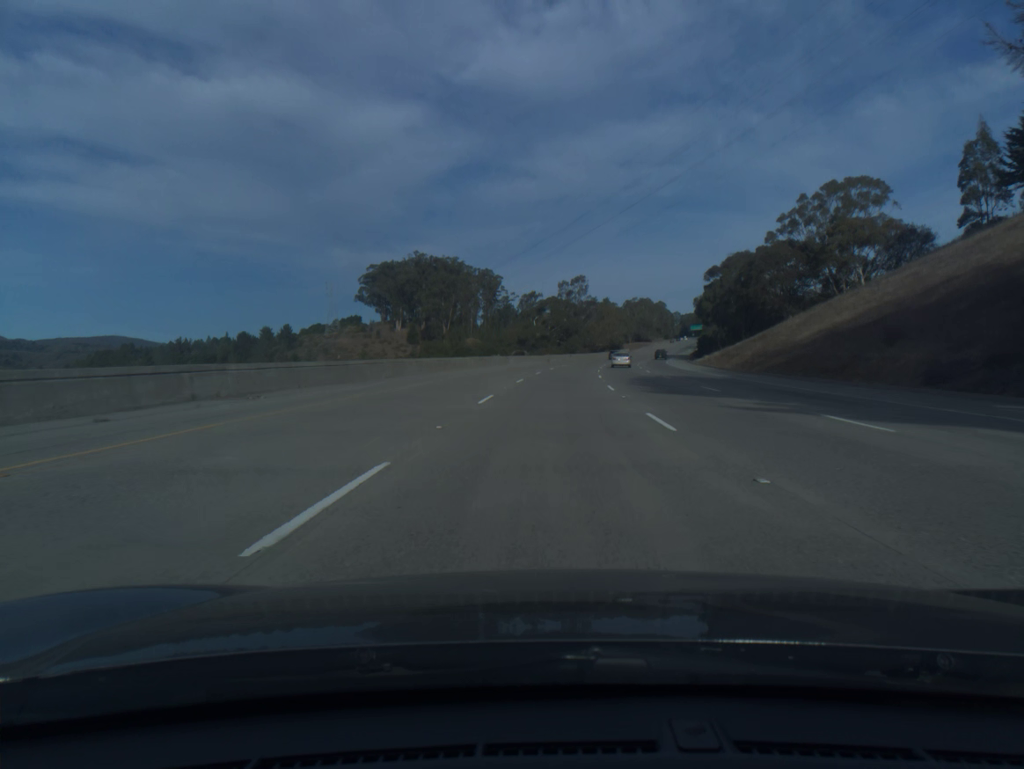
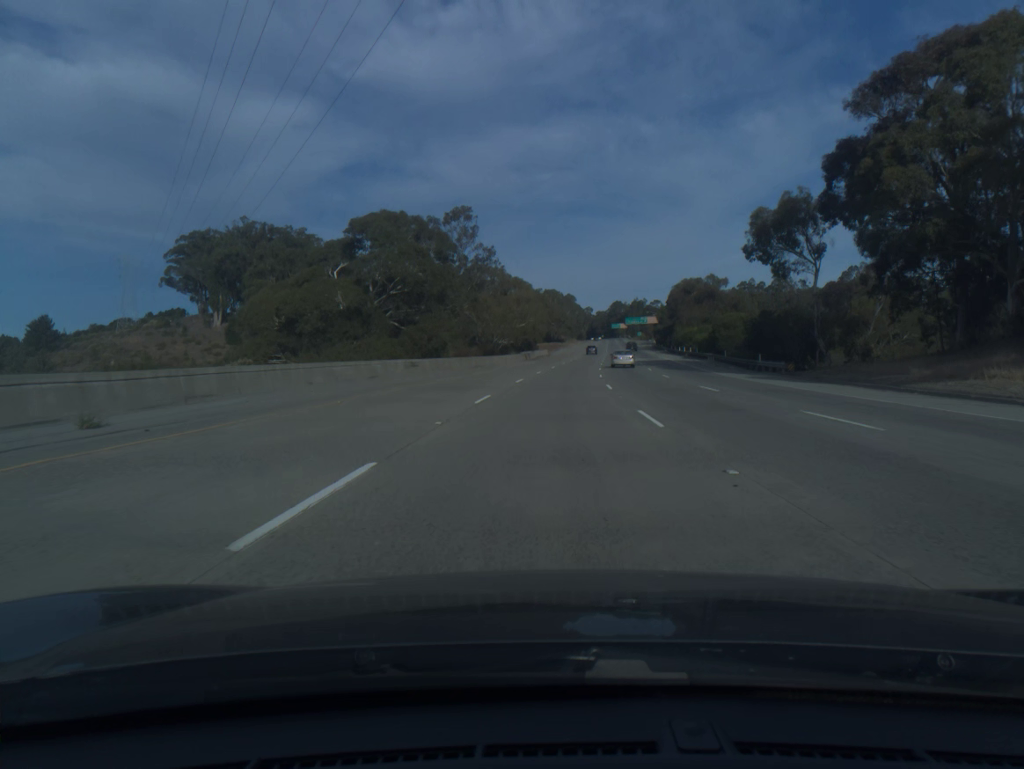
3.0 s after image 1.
(+6.9, +101.8) m; +8°
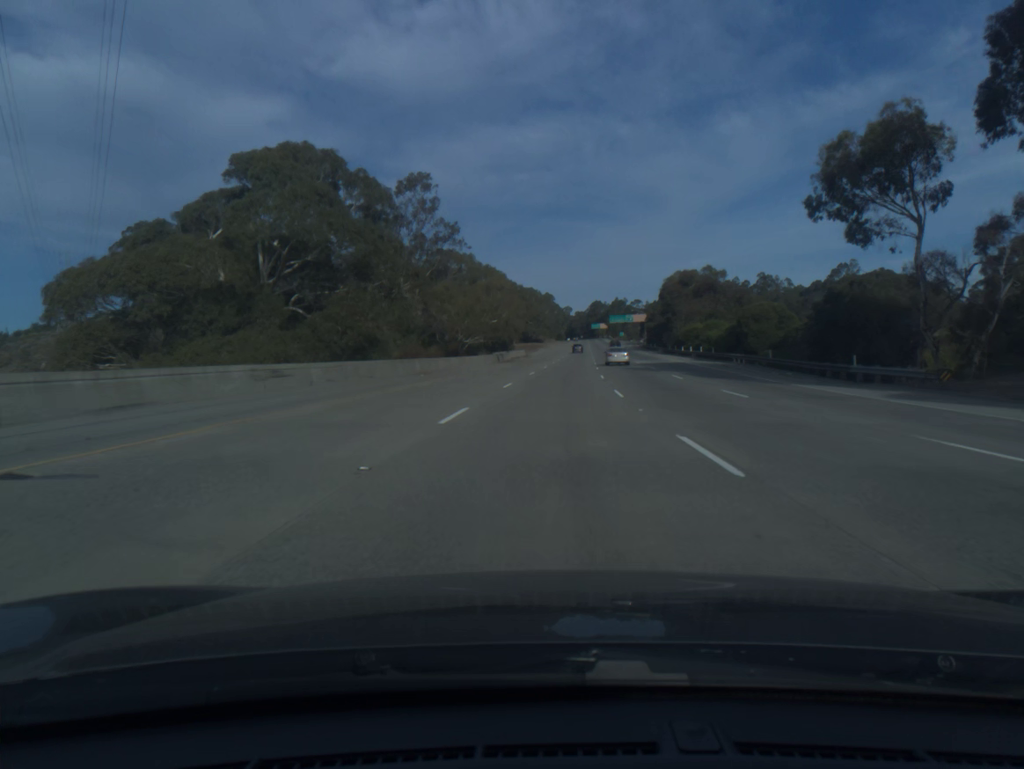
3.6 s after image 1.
(+0.3, +20.4) m; +2°
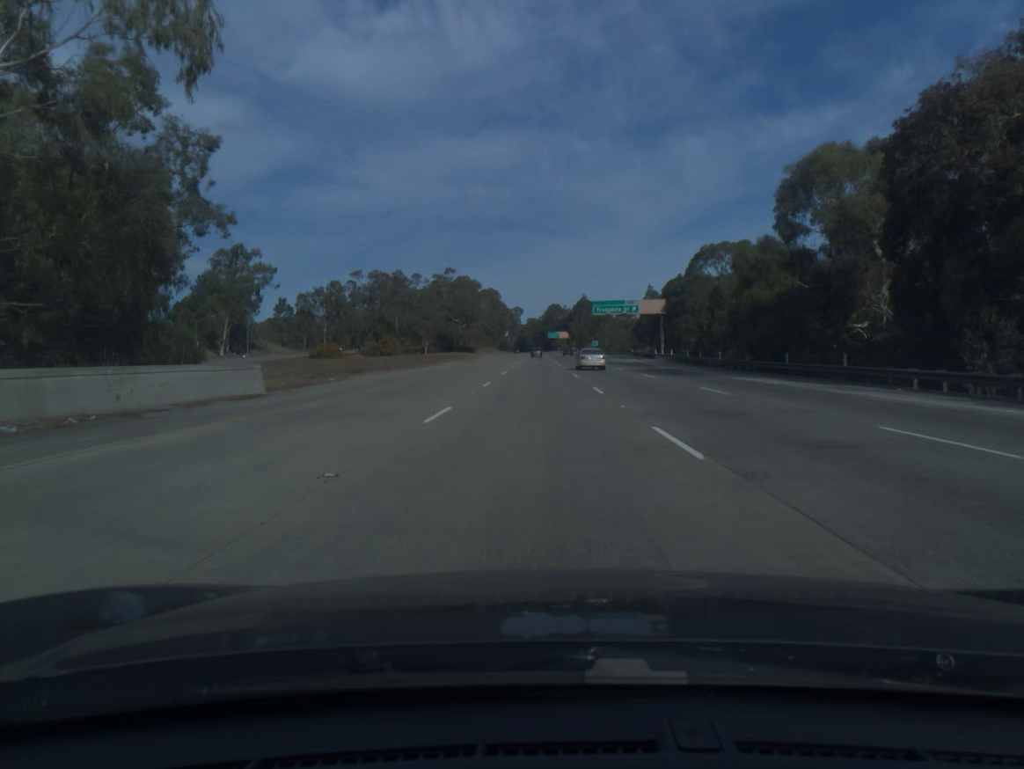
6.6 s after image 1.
(+5.0, +101.9) m; +4°
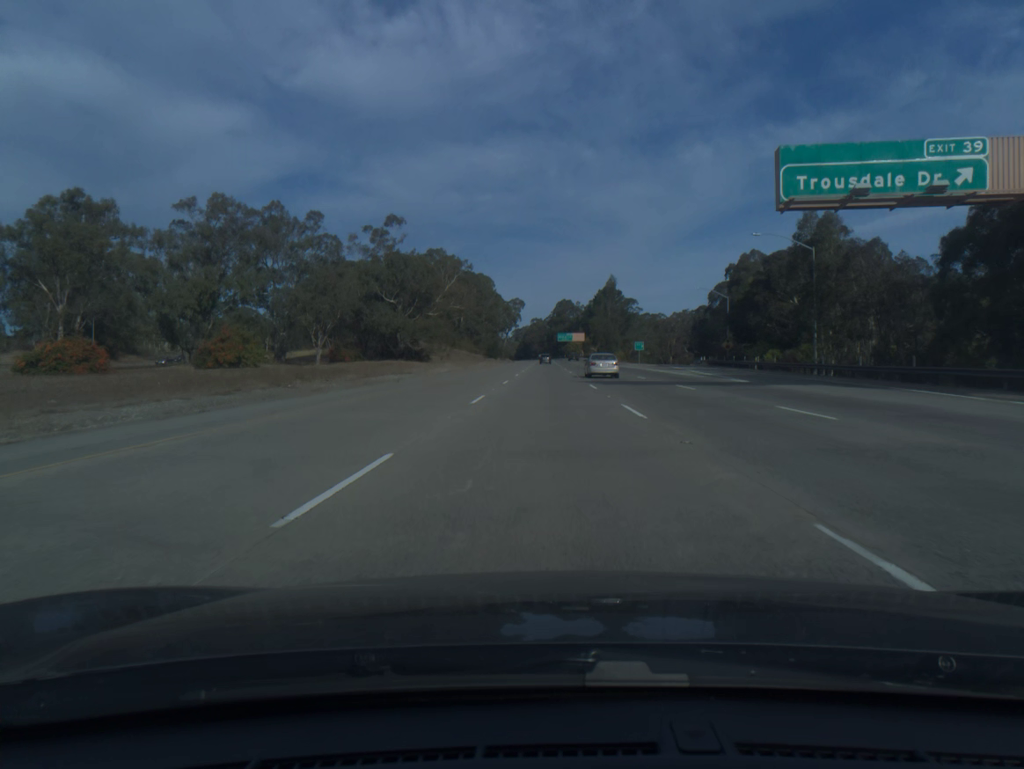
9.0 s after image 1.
(-0.4, +81.2) m; 0°
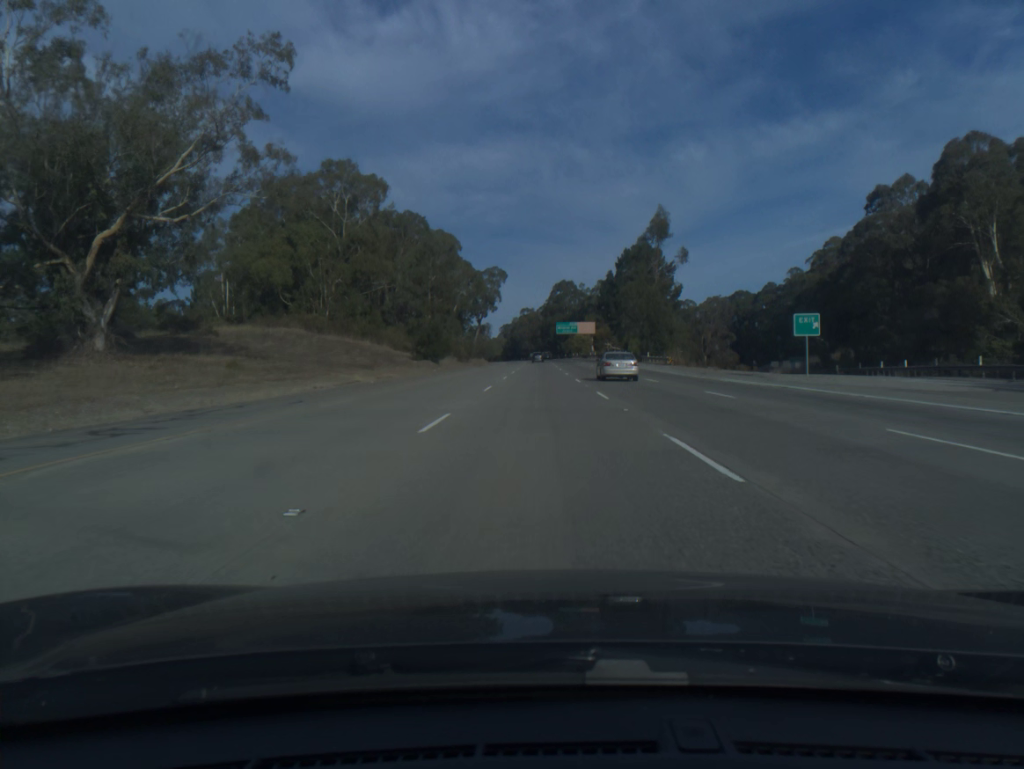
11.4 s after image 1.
(+0.4, +81.2) m; +1°
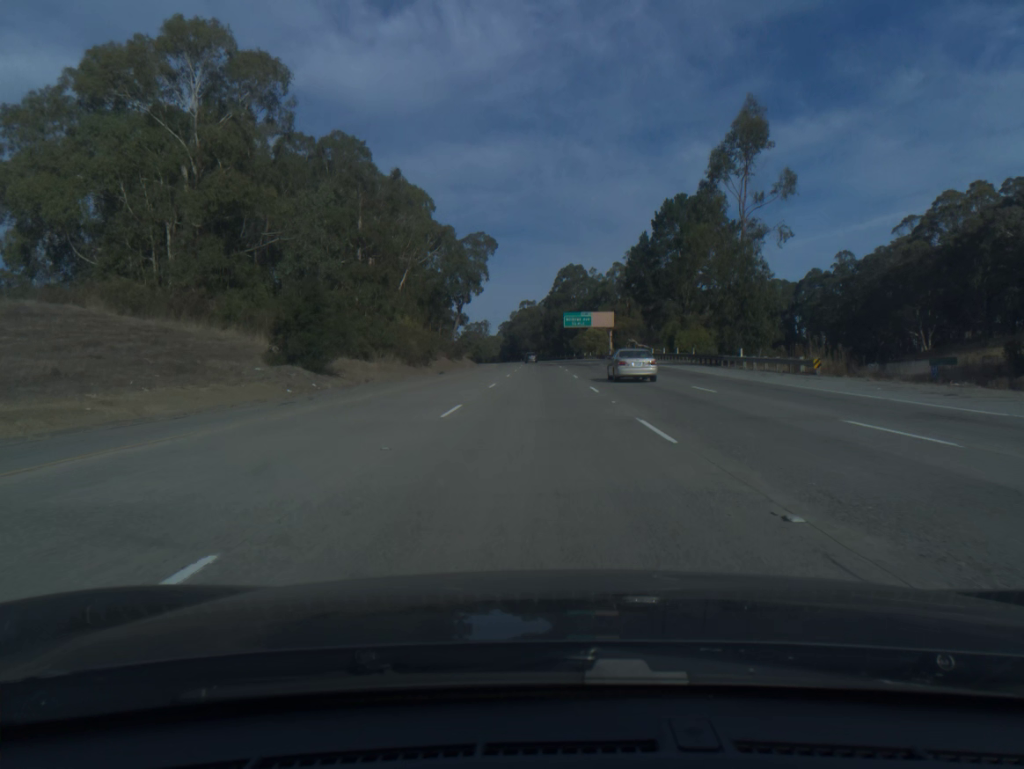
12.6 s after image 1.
(0.0, +40.7) m; 0°
